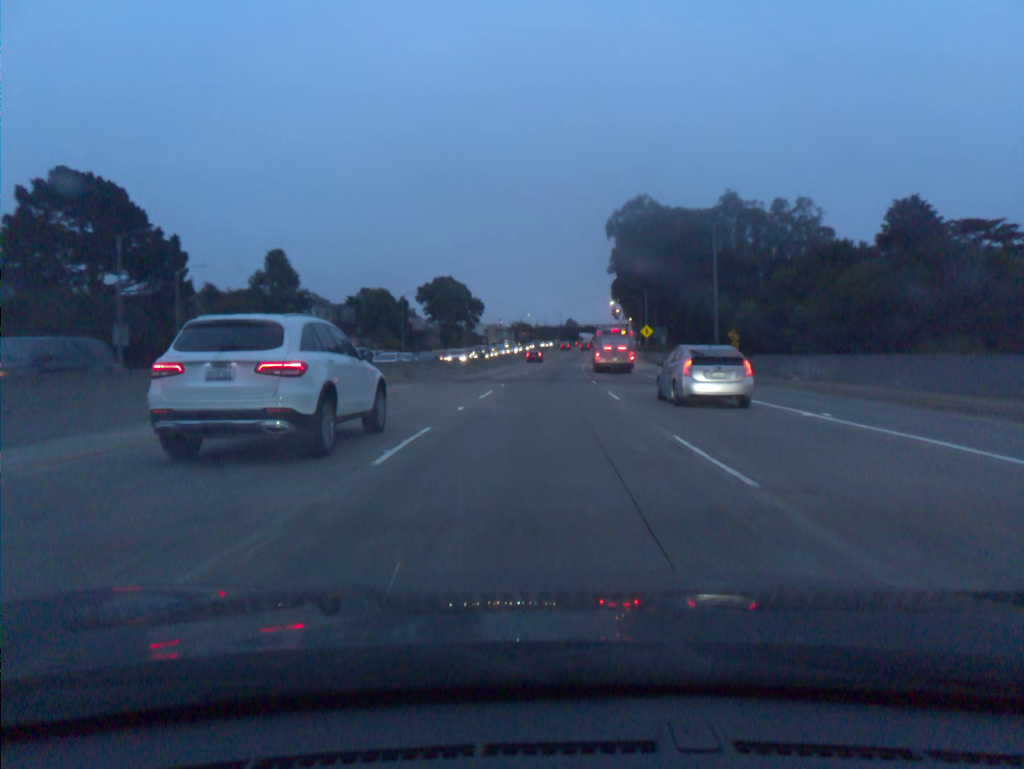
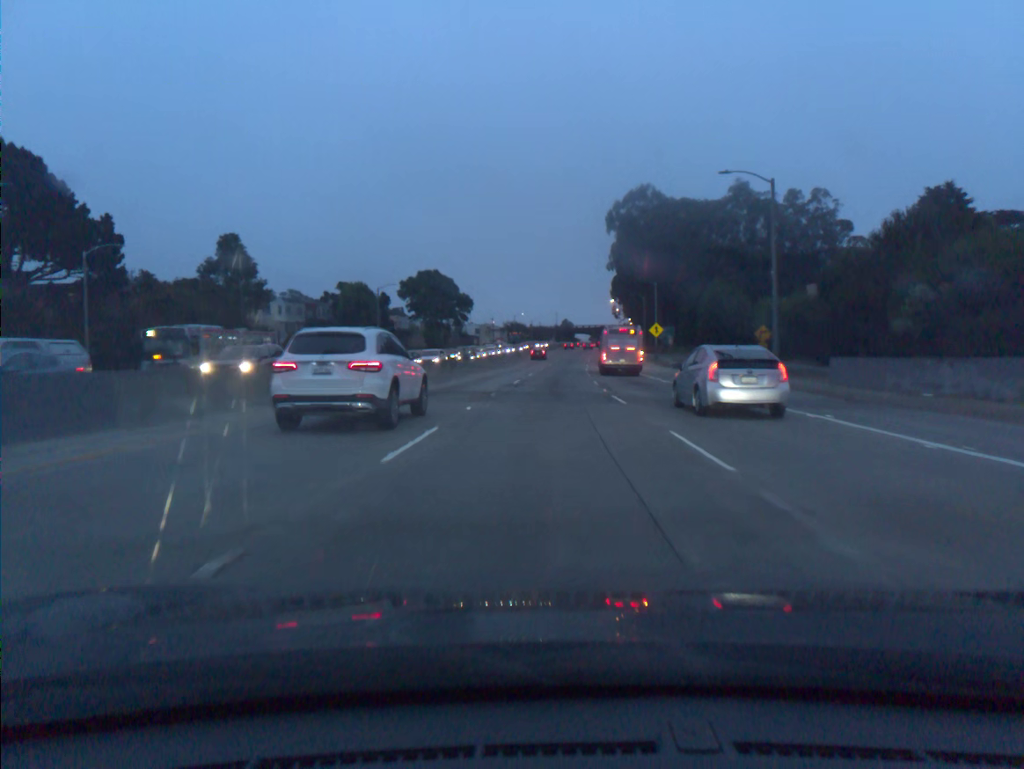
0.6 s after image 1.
(+0.1, +12.9) m; 0°
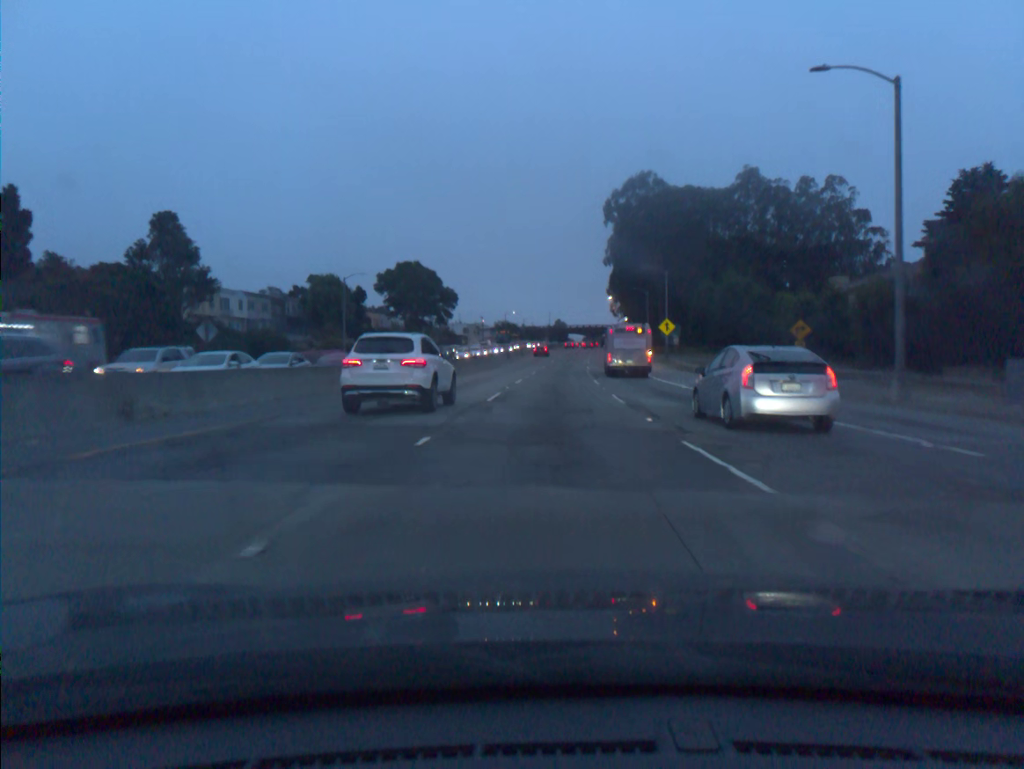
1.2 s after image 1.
(+0.1, +12.9) m; +1°
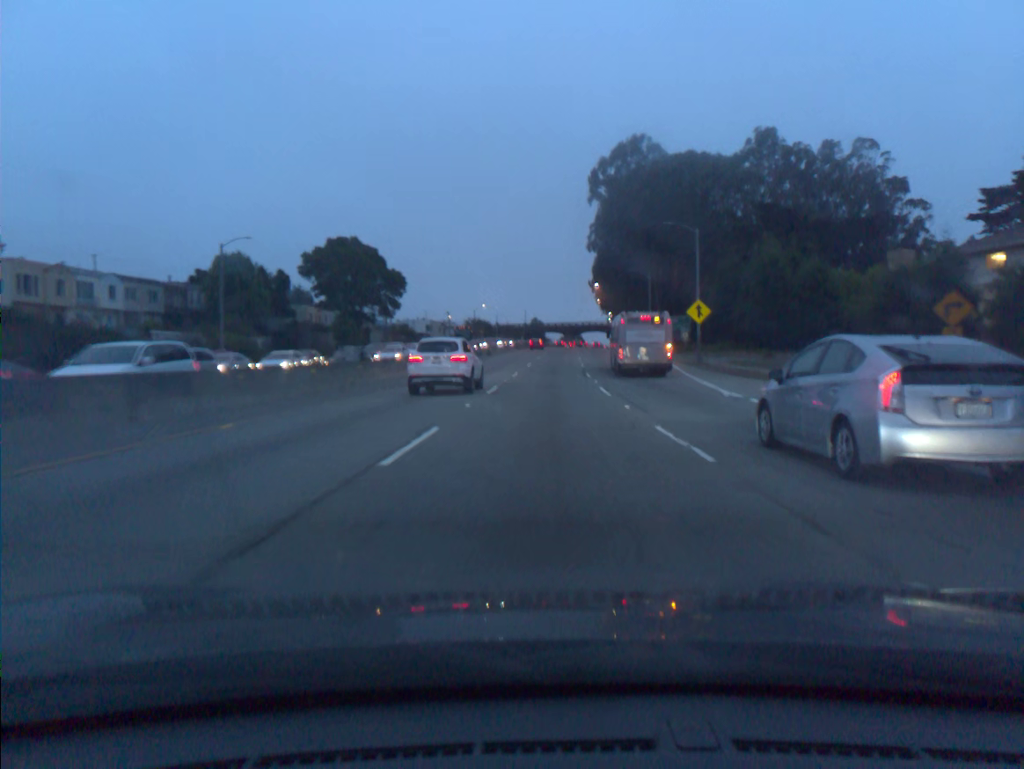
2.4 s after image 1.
(+0.4, +26.1) m; +2°
